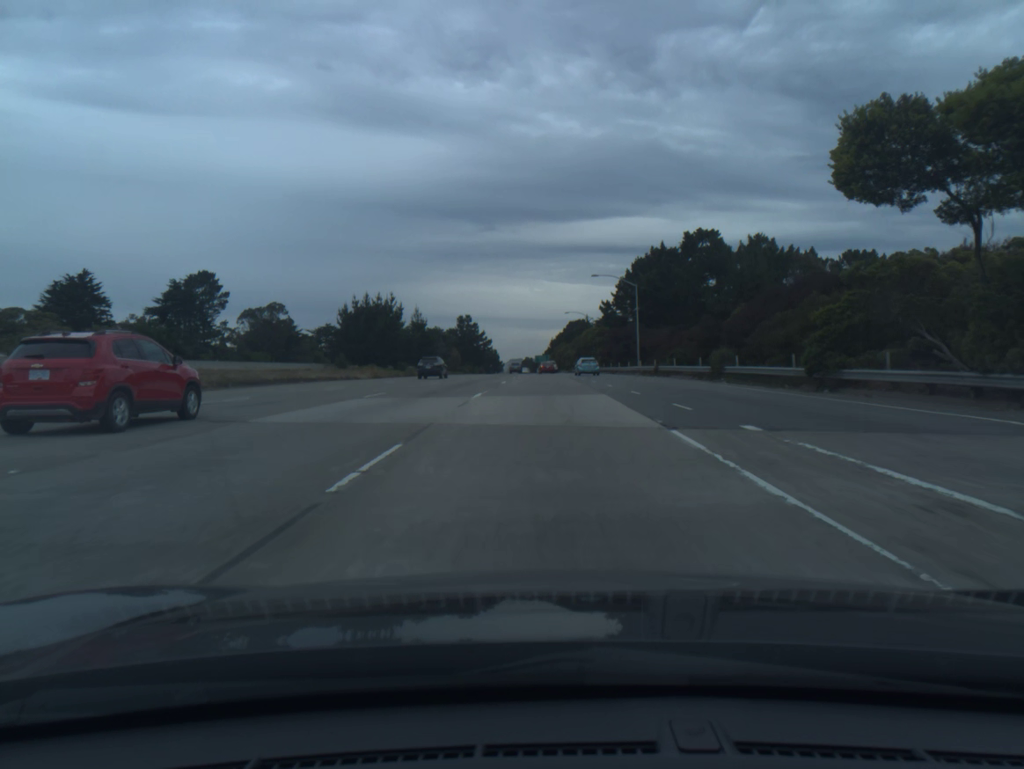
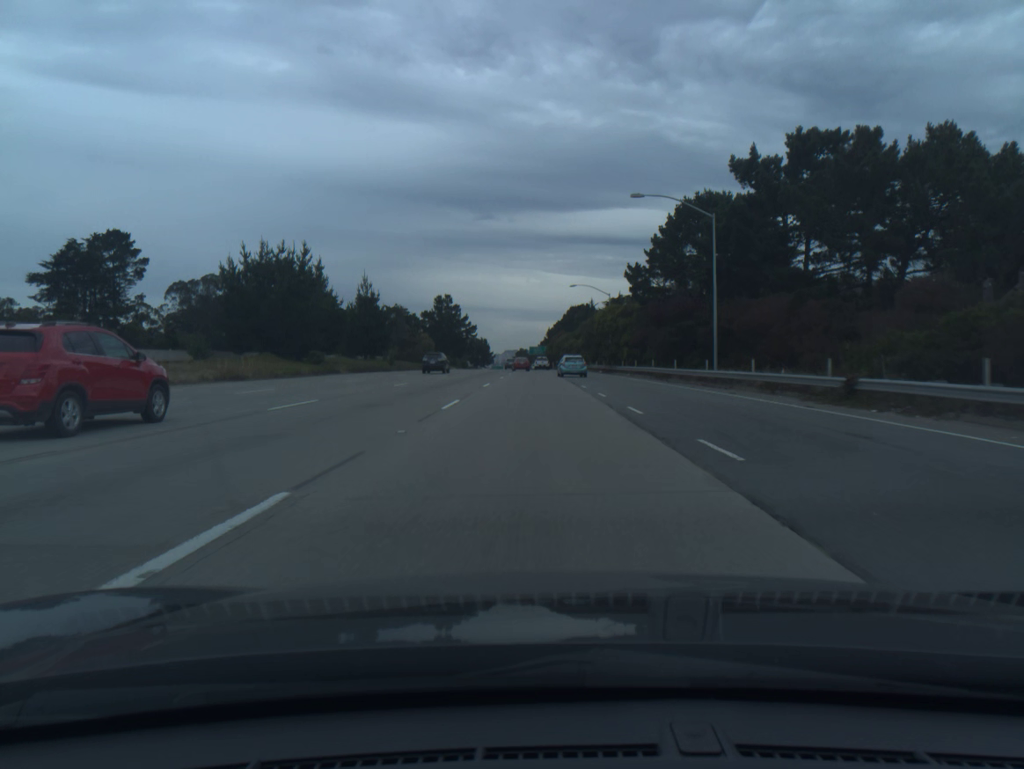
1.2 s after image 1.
(+0.1, +36.4) m; 0°
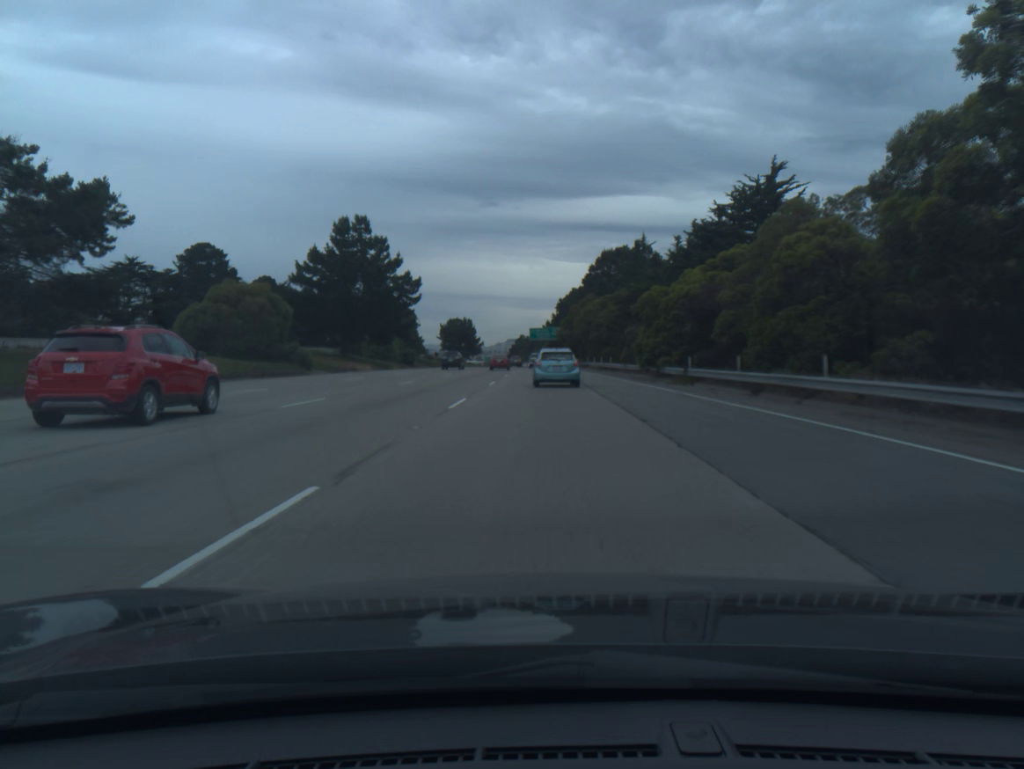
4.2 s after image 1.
(-0.9, +87.6) m; 0°
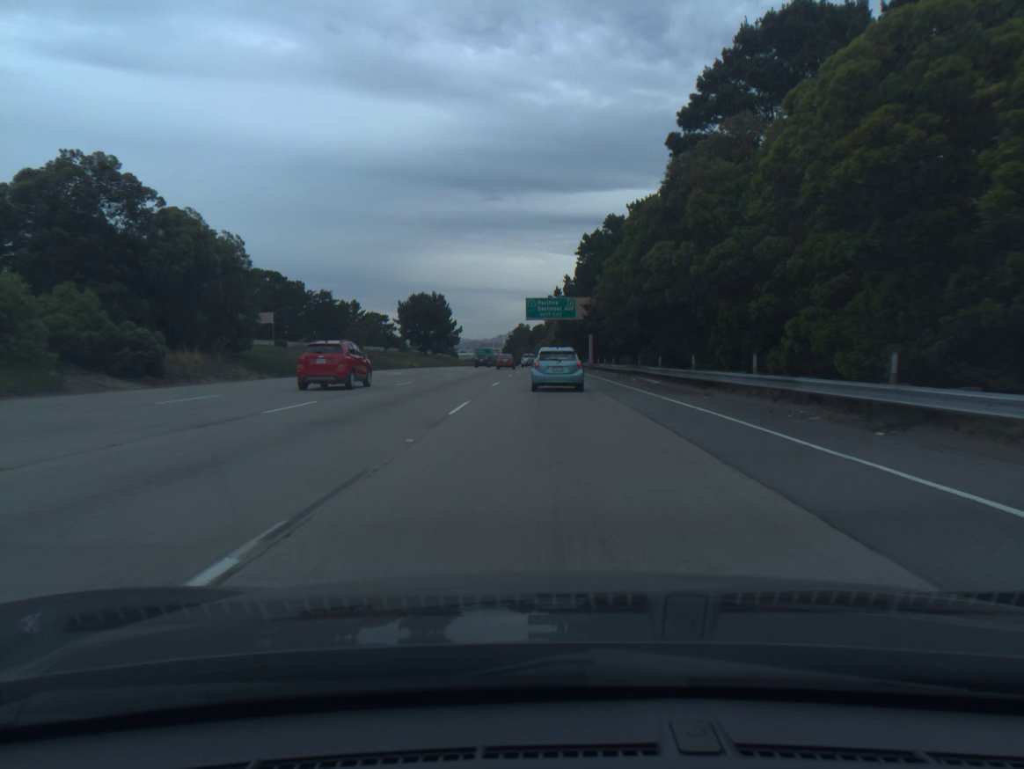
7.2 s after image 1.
(-0.5, +75.1) m; 0°
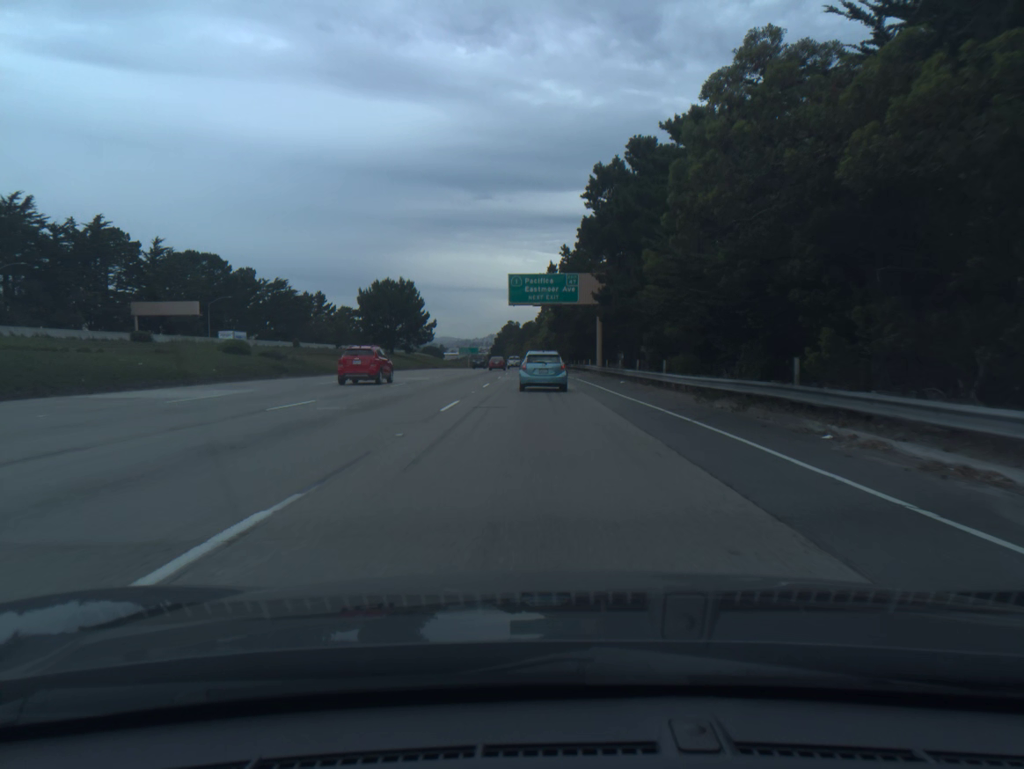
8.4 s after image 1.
(+0.2, +27.7) m; +1°
